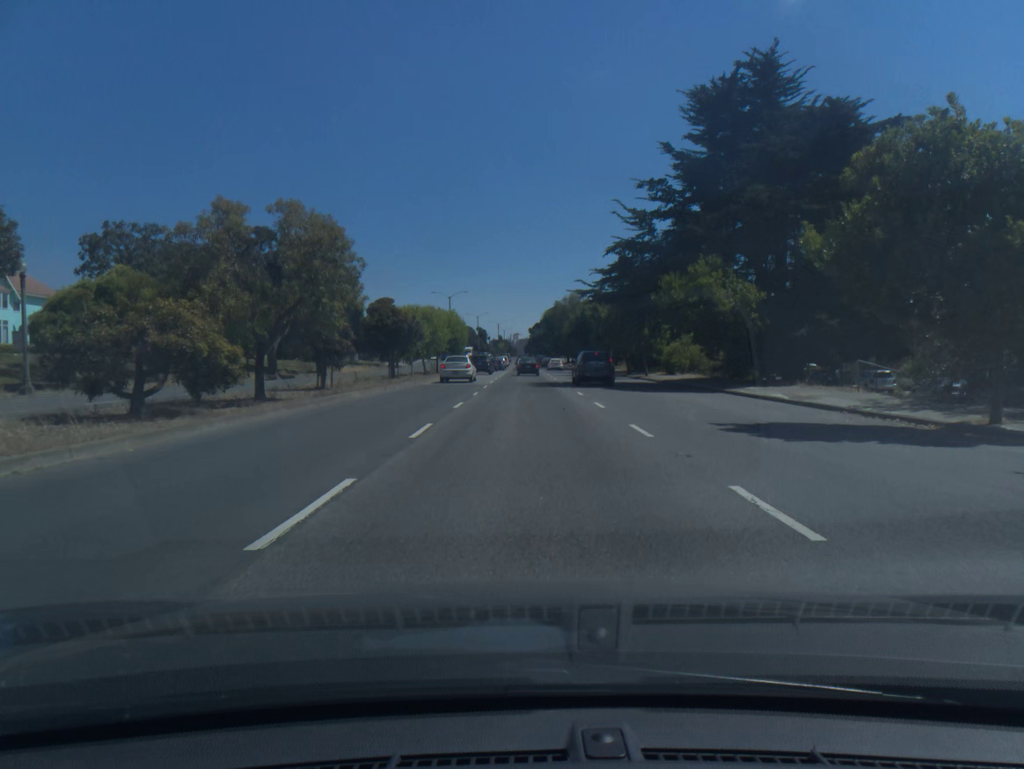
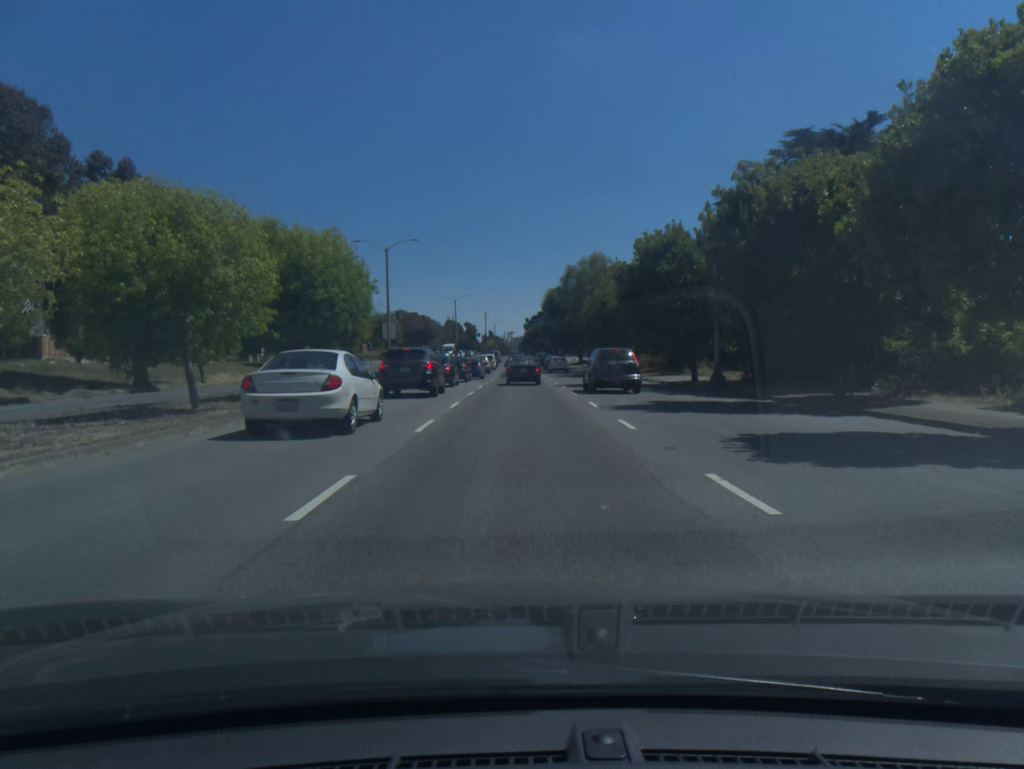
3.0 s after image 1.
(+0.3, +42.6) m; 0°
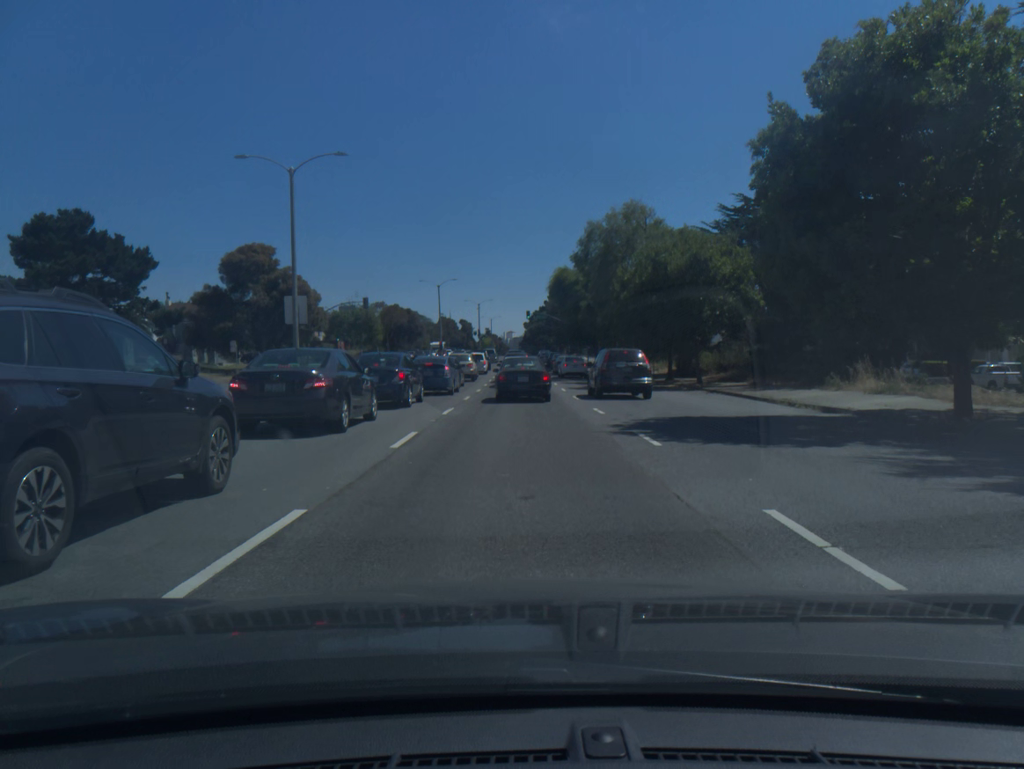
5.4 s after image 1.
(0.0, +23.4) m; 0°
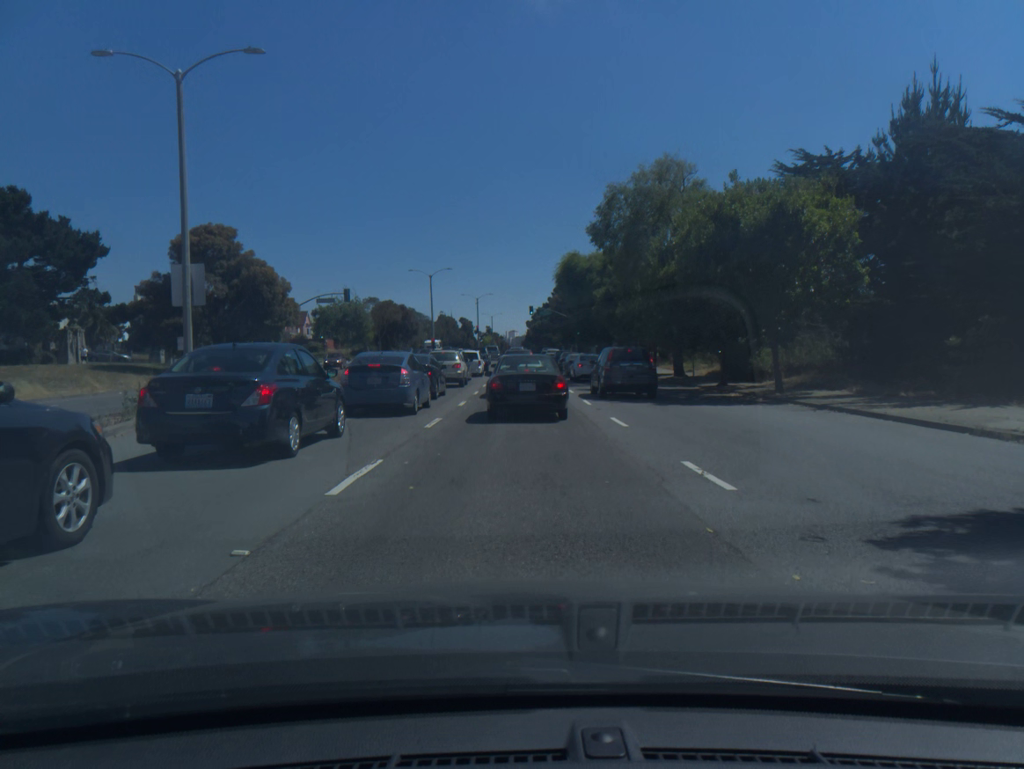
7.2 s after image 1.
(0.0, +11.1) m; 0°
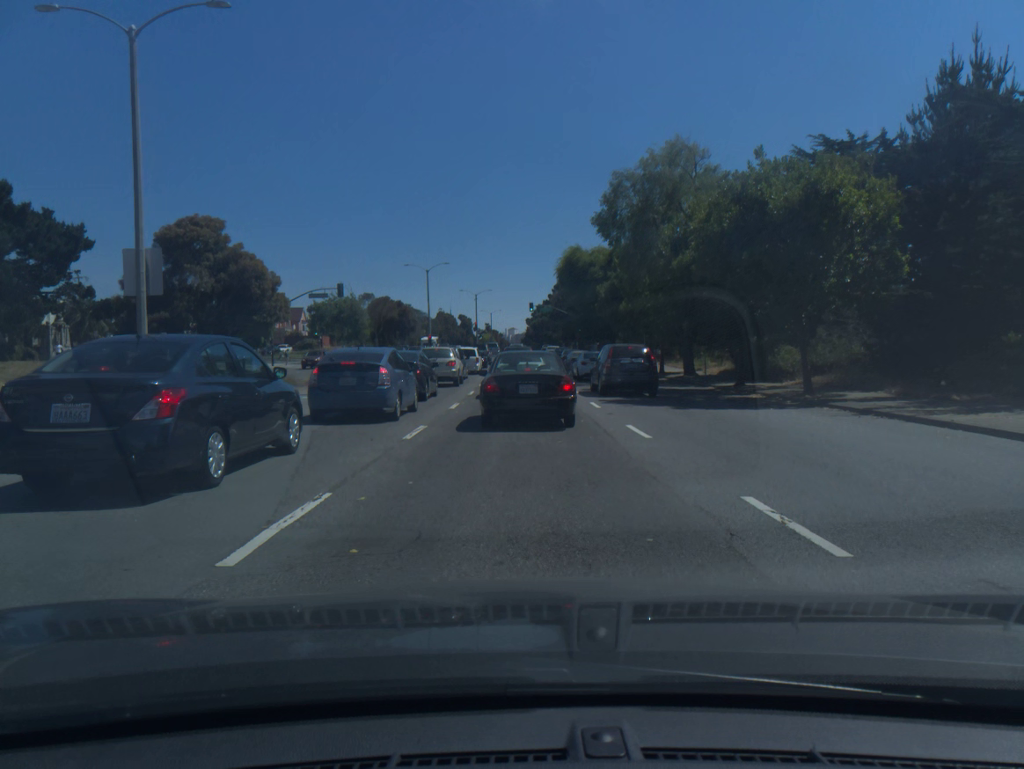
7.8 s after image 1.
(0.0, +2.6) m; 0°
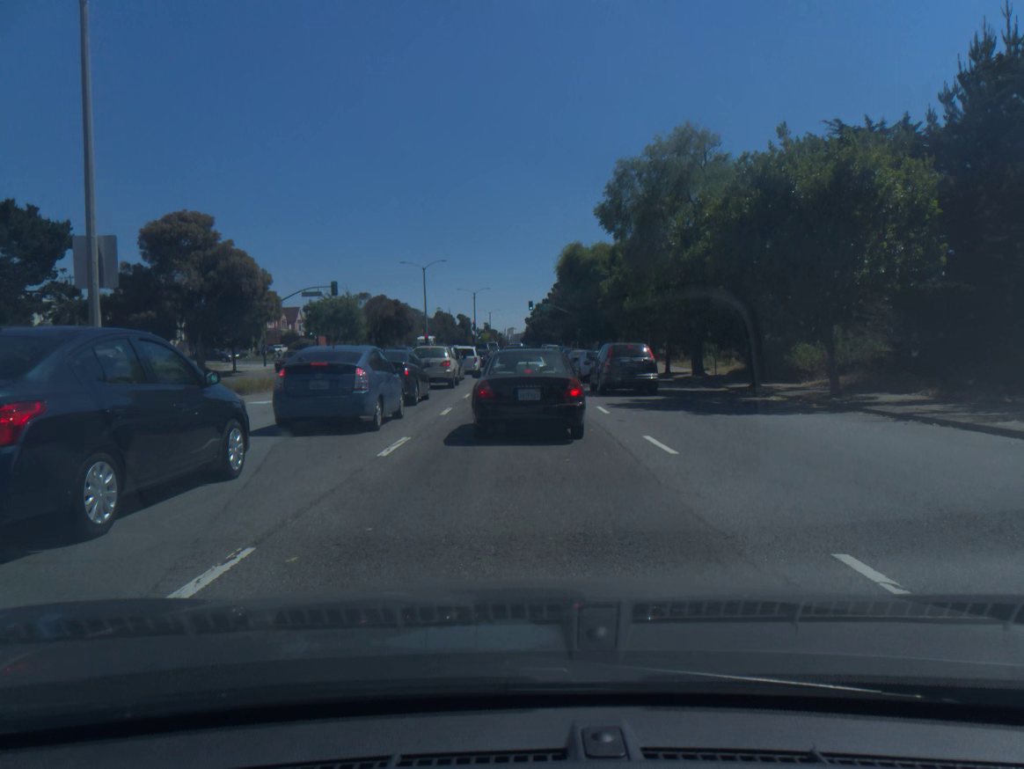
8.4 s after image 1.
(0.0, +2.1) m; 0°
